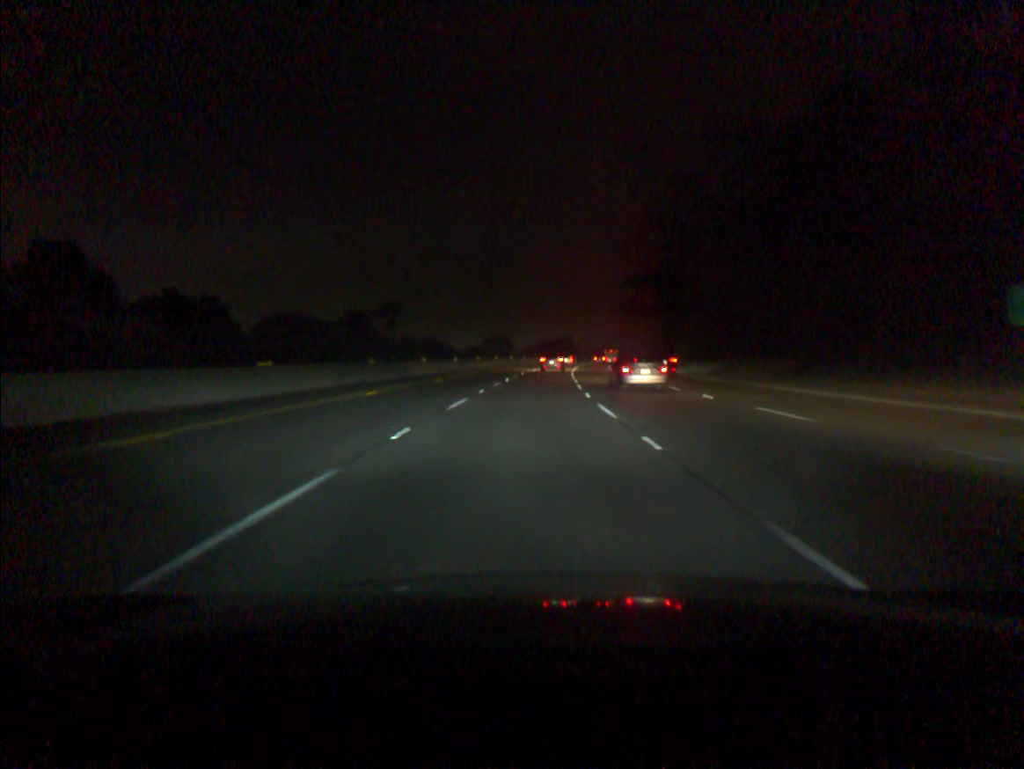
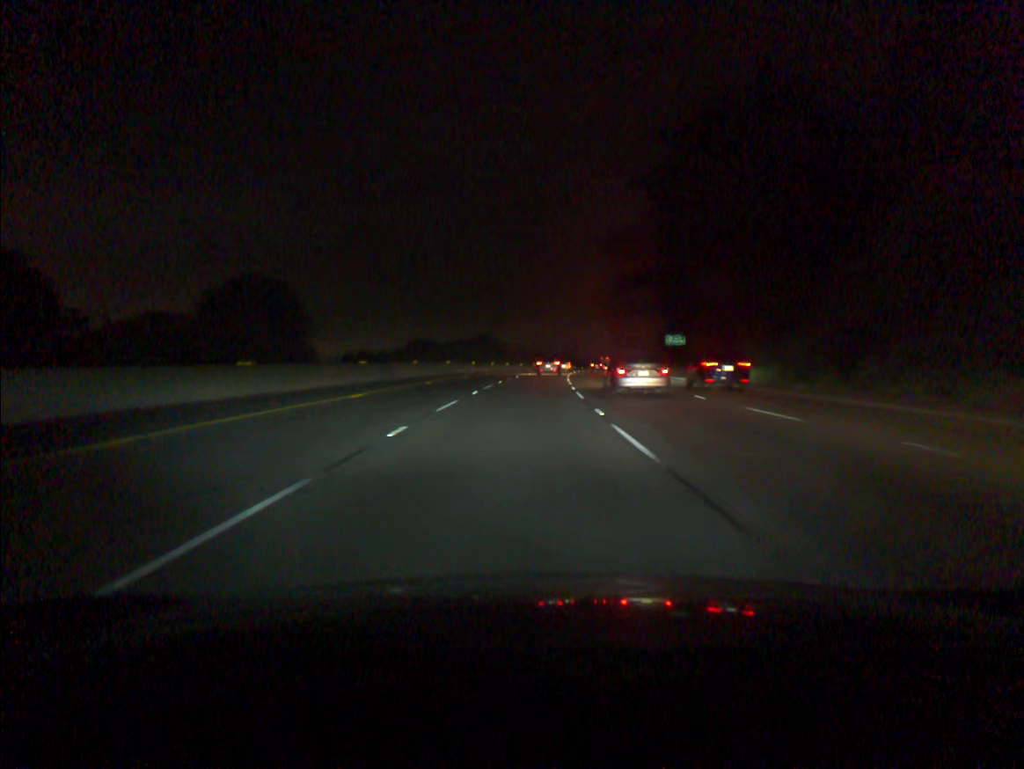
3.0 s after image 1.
(+4.8, +87.6) m; +6°
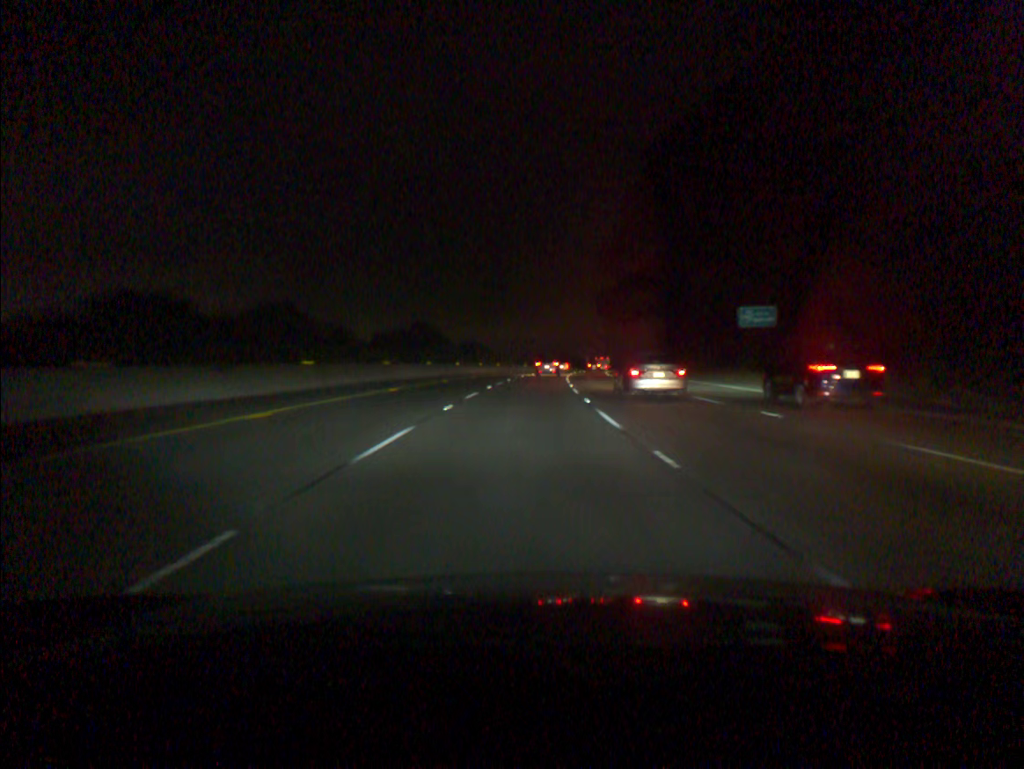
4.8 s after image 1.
(+1.5, +52.3) m; +4°
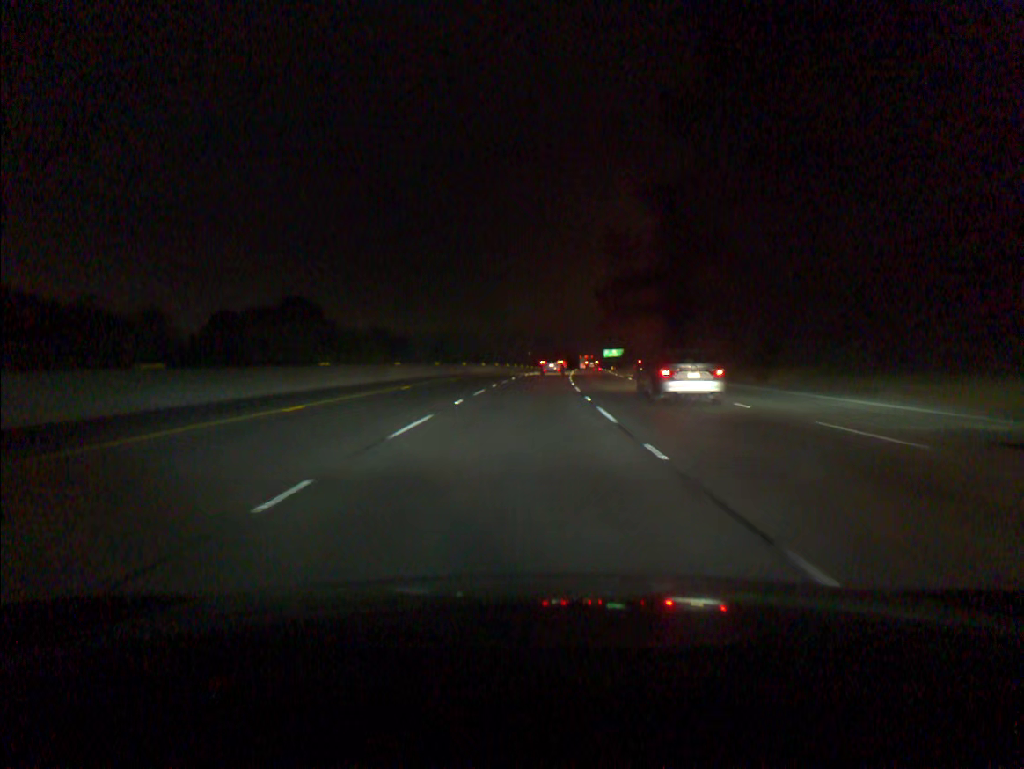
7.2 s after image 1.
(+2.8, +70.3) m; +4°
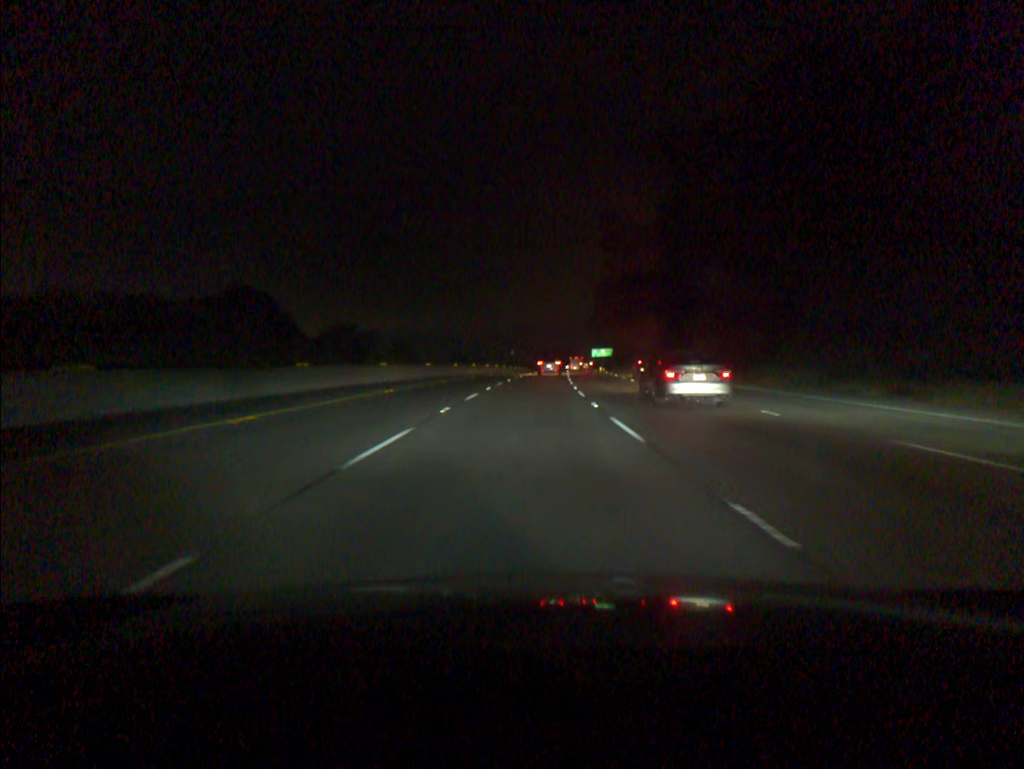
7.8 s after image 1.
(+0.2, +17.7) m; +1°
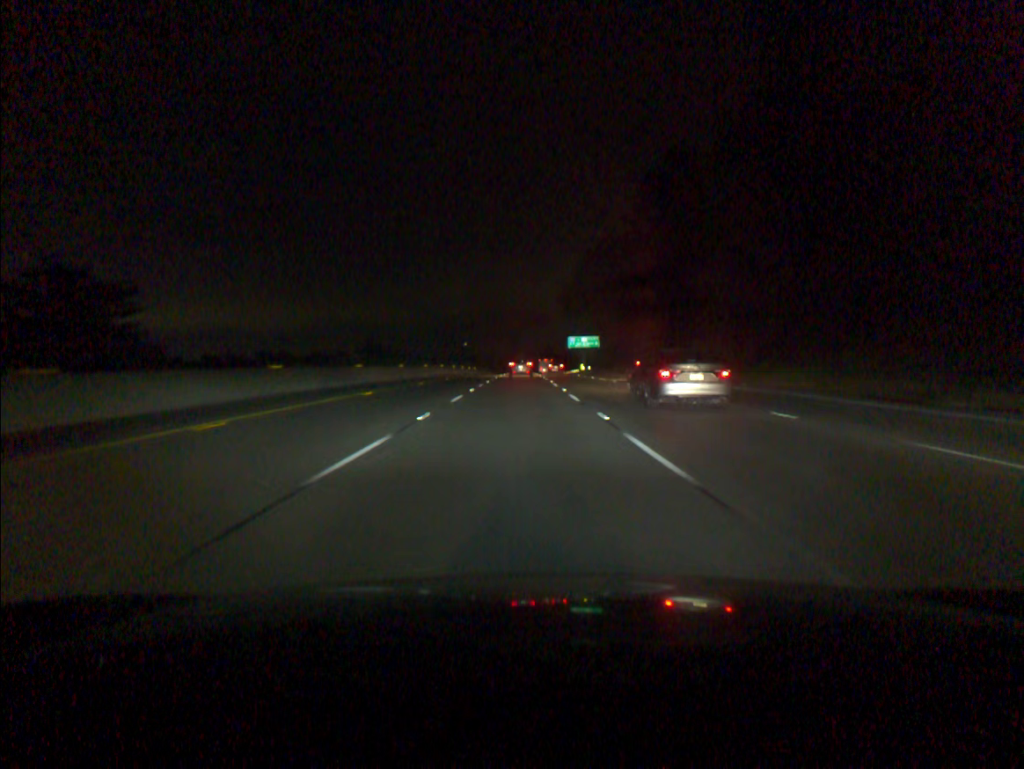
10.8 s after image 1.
(+3.8, +88.7) m; +3°
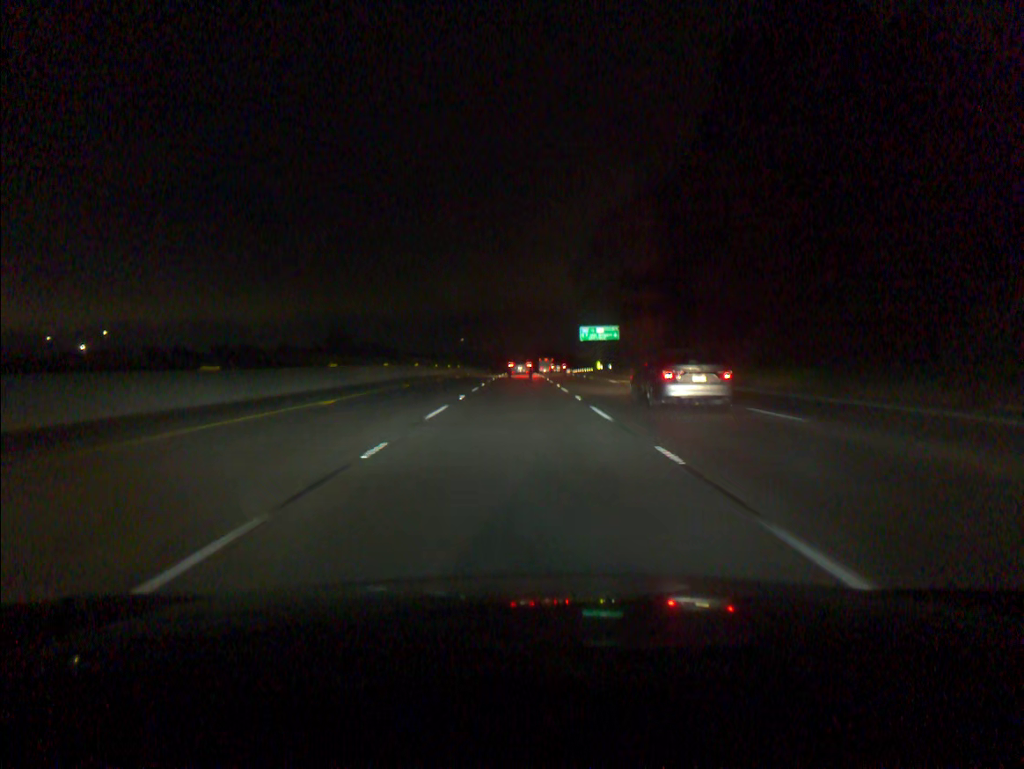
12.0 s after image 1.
(0.0, +35.5) m; 0°
